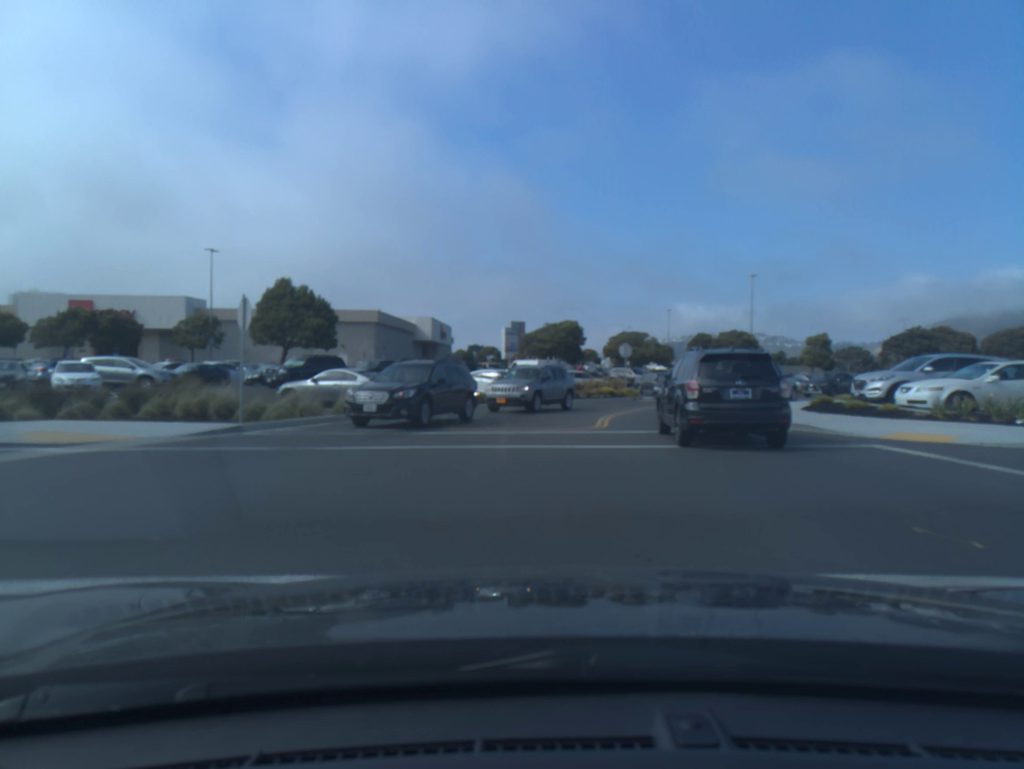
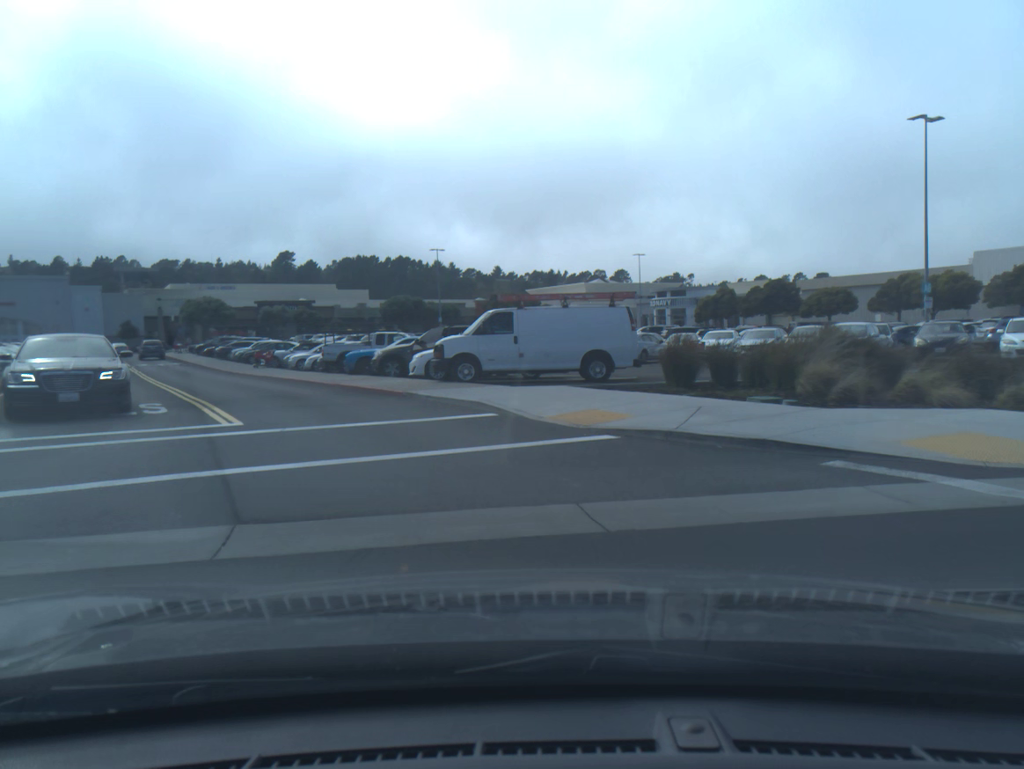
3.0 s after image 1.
(-4.0, +6.9) m; -85°
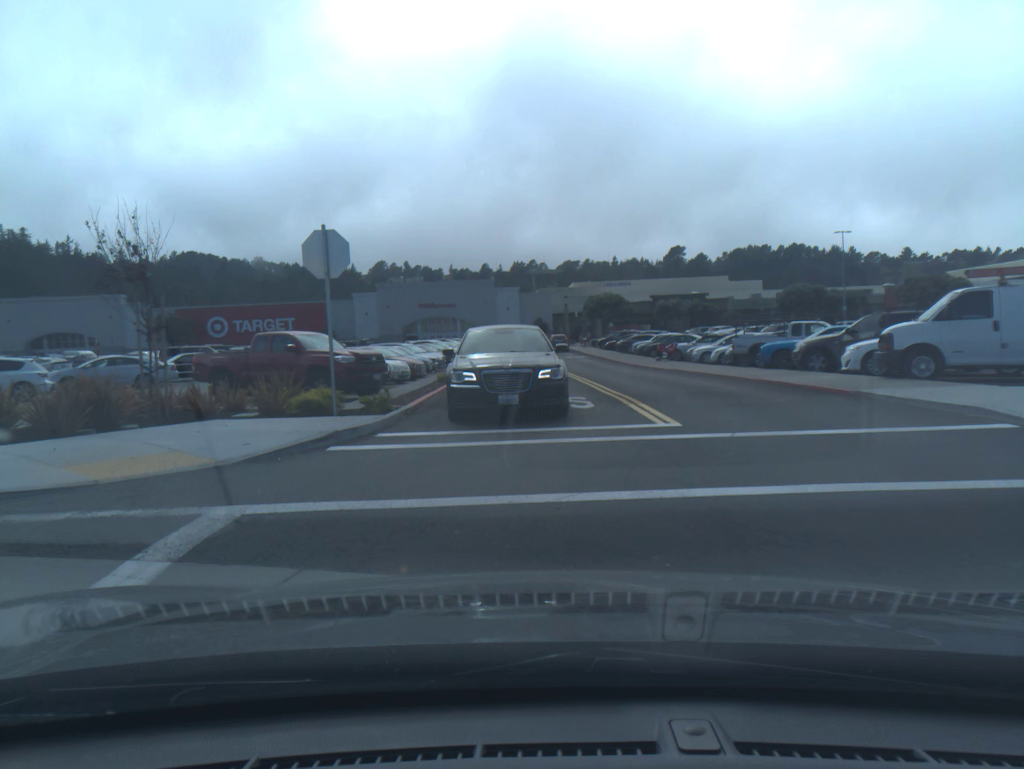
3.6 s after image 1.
(-0.5, +2.2) m; -26°
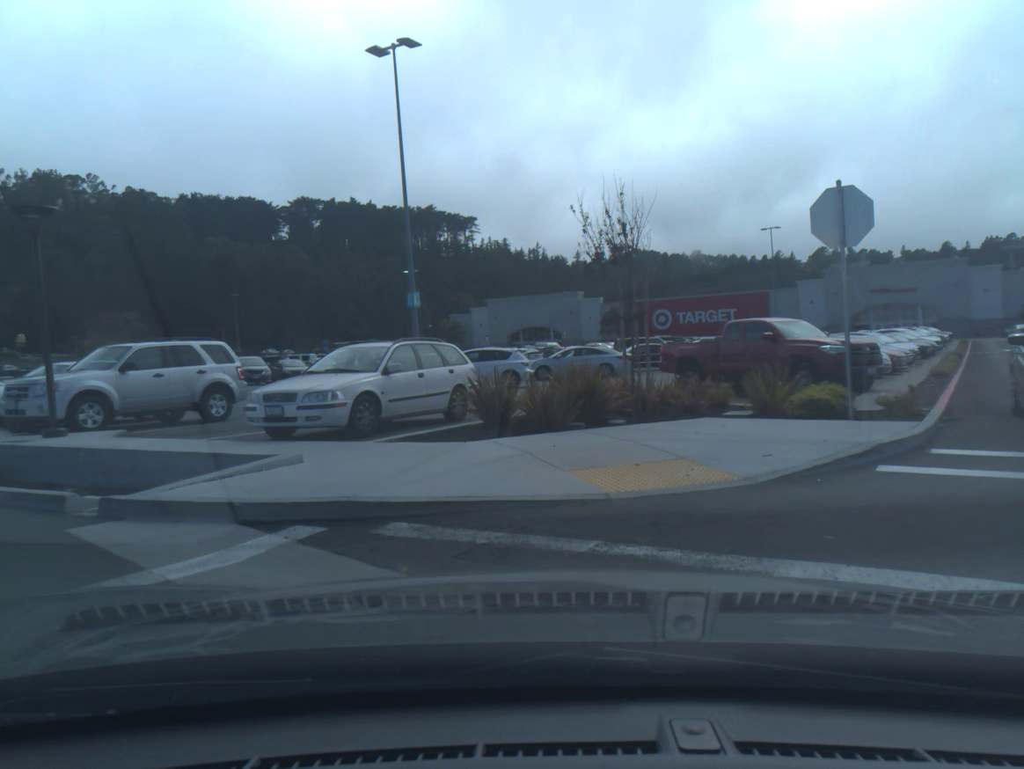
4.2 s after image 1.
(-0.6, +2.4) m; -29°
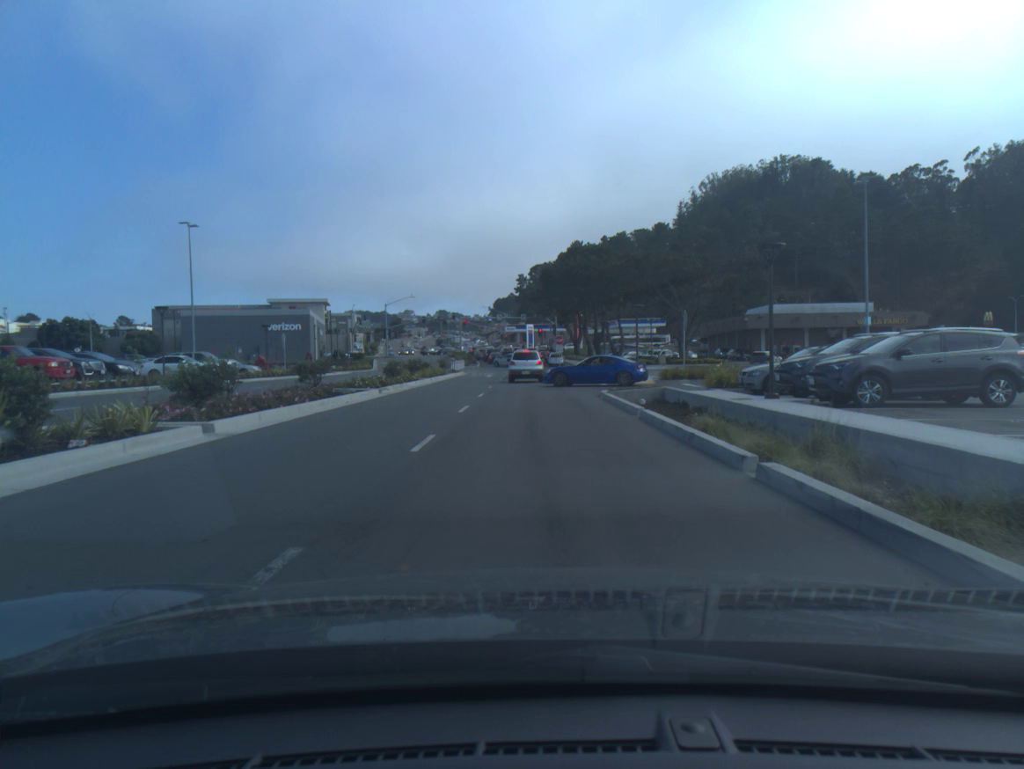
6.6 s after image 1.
(-7.5, +11.1) m; -42°
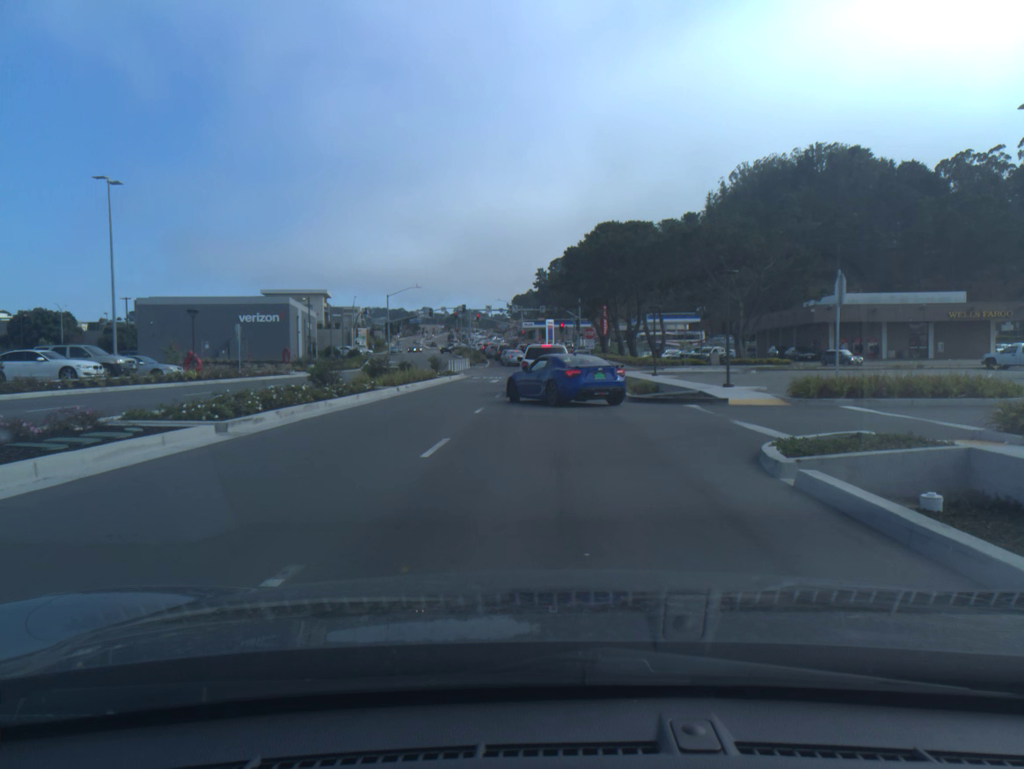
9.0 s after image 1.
(-0.1, +15.5) m; -1°
